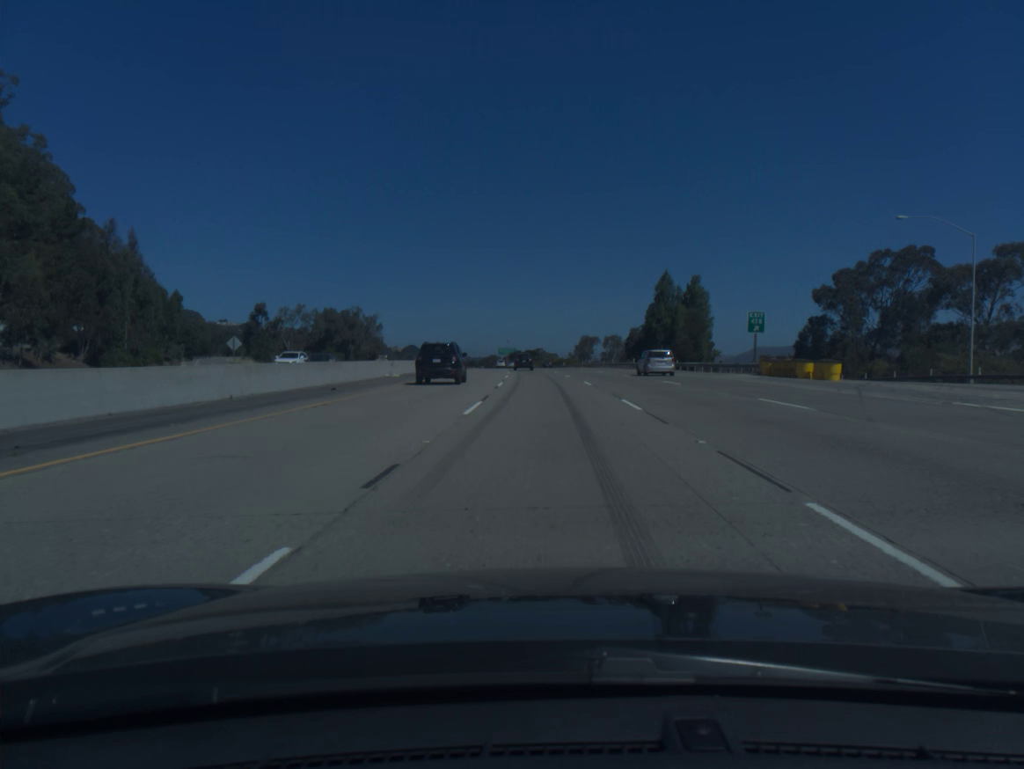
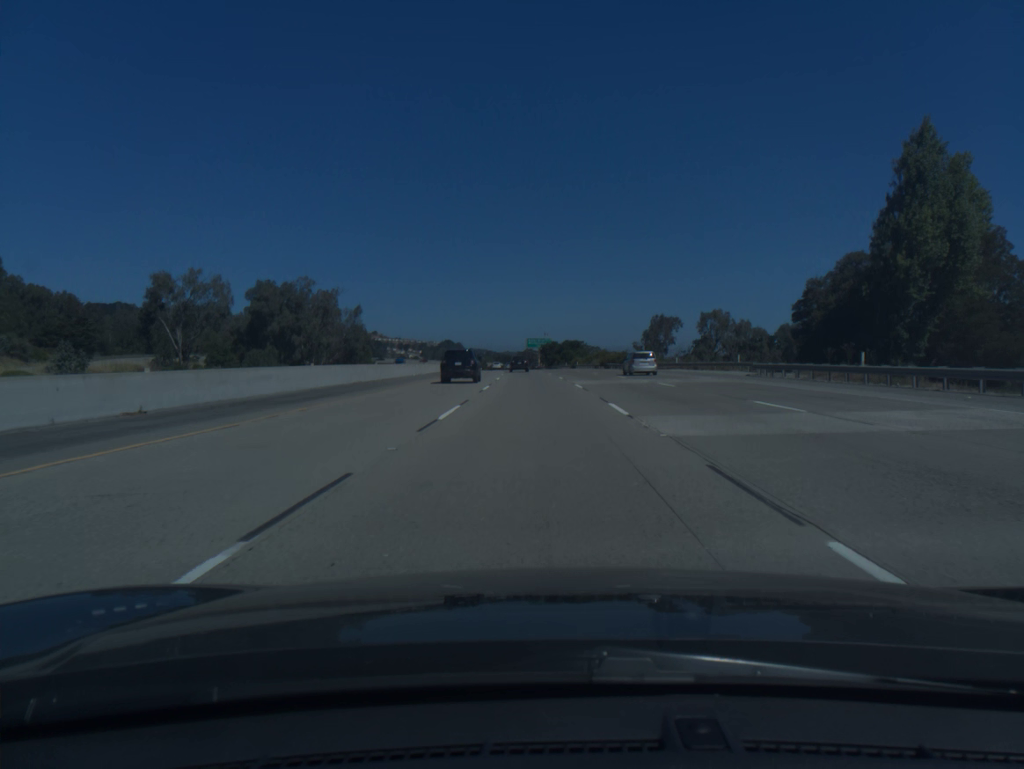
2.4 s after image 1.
(-1.4, +73.7) m; -3°
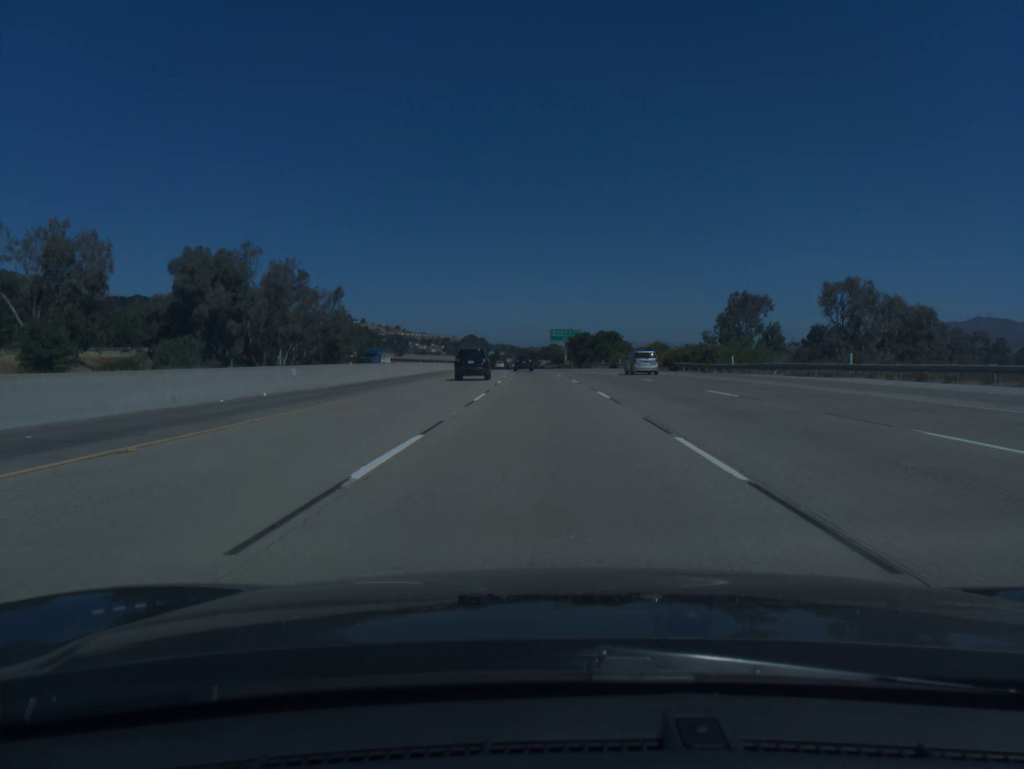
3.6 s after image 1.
(-0.6, +37.4) m; -2°
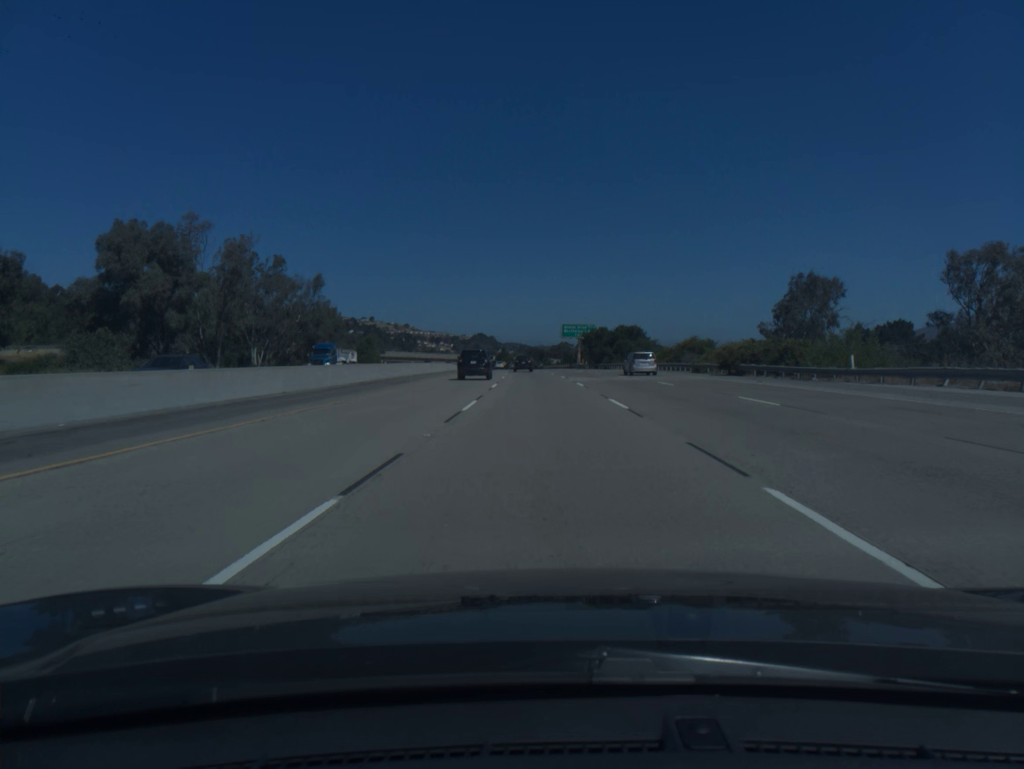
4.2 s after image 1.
(-0.1, +18.9) m; -1°
